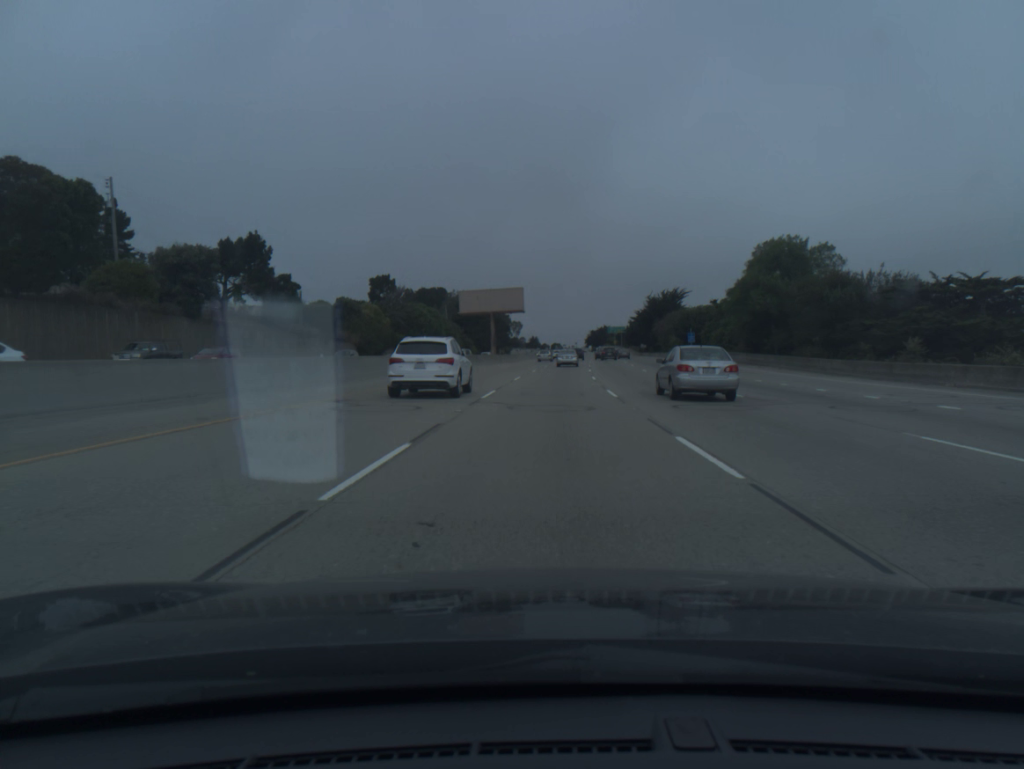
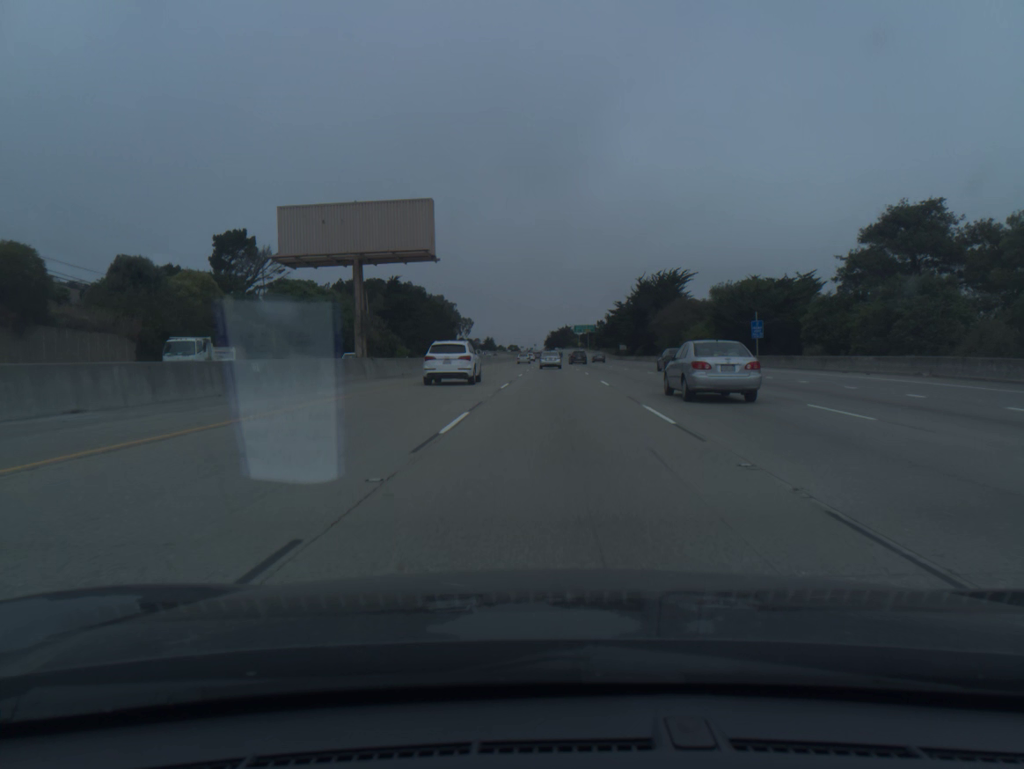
(+1.4, +52.9) m; +3°
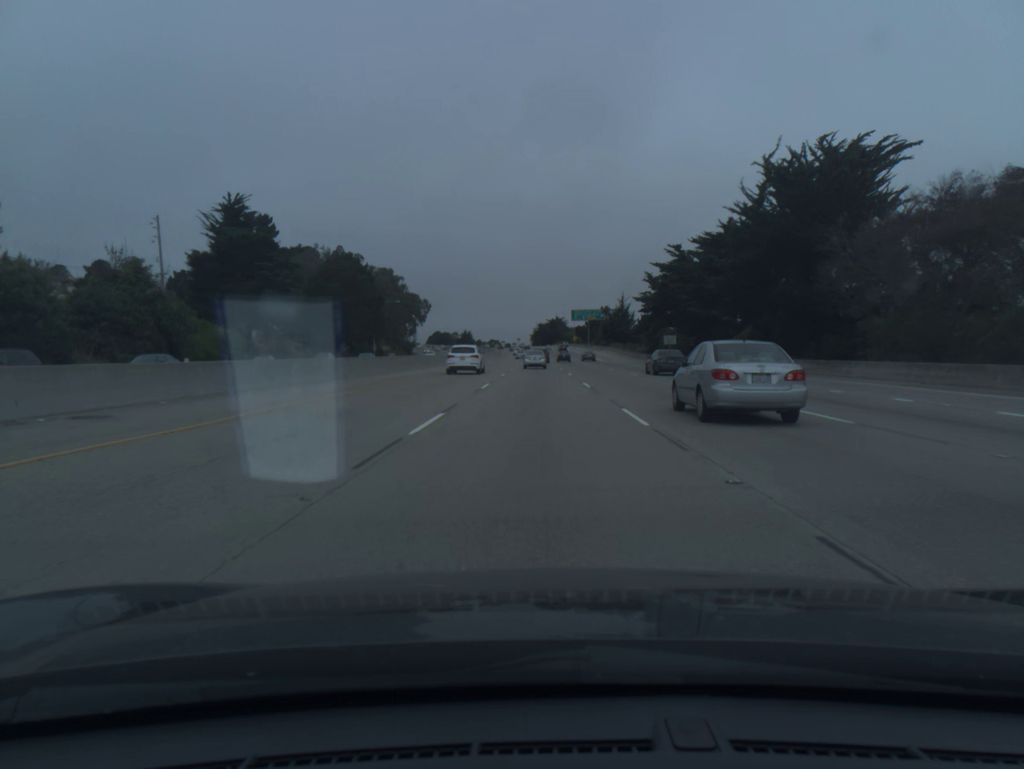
(+1.7, +87.7) m; +1°
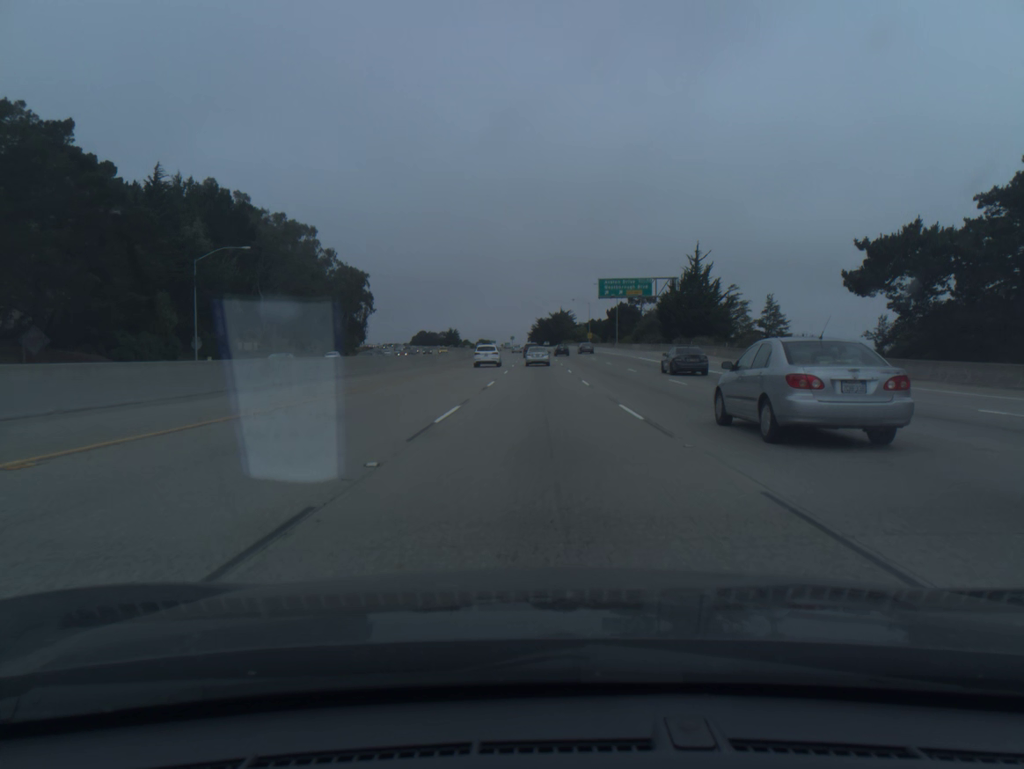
(-0.2, +86.1) m; 0°
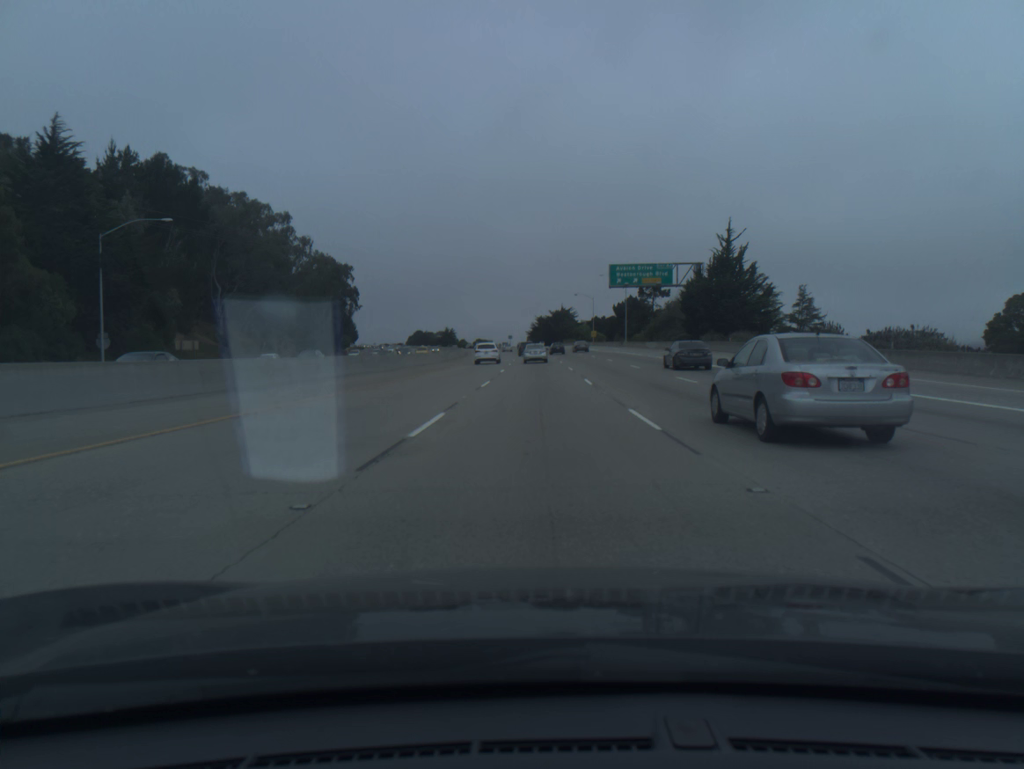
(0.0, +16.9) m; 0°
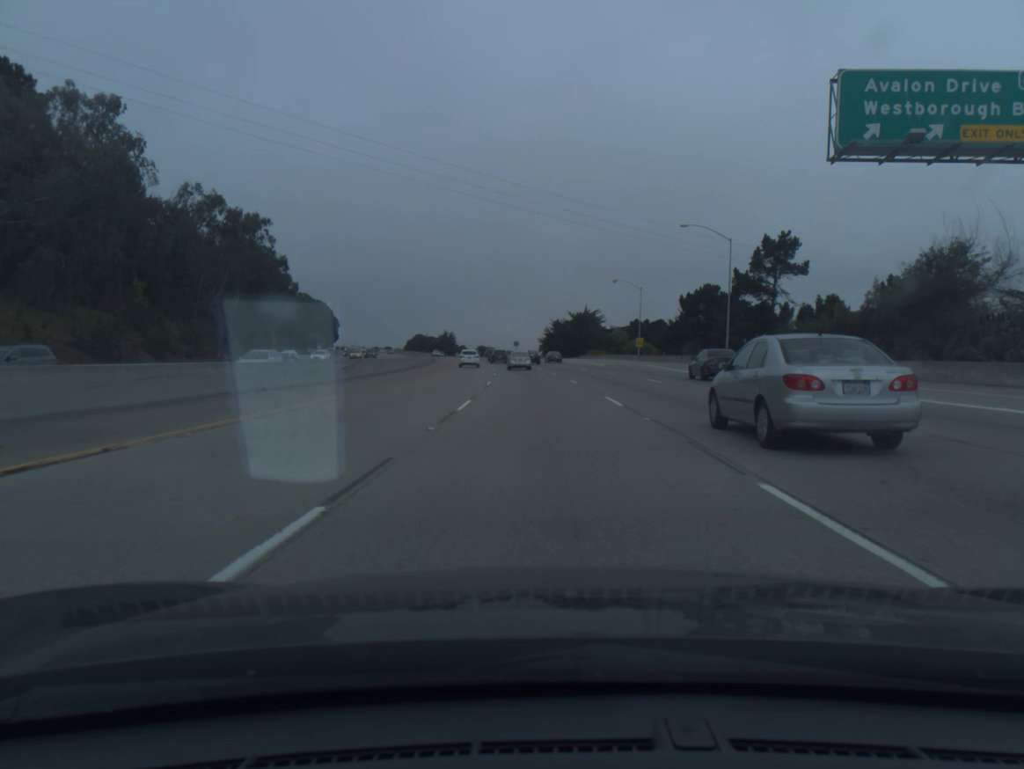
(-0.4, +67.0) m; -1°
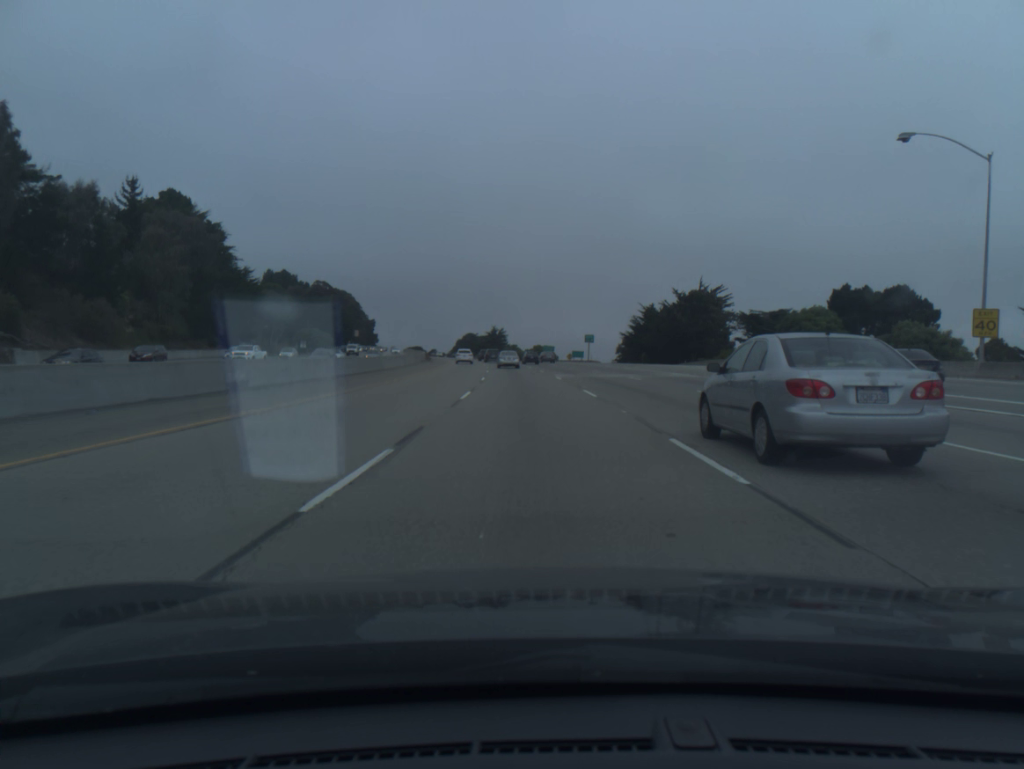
(-3.0, +83.9) m; -5°
